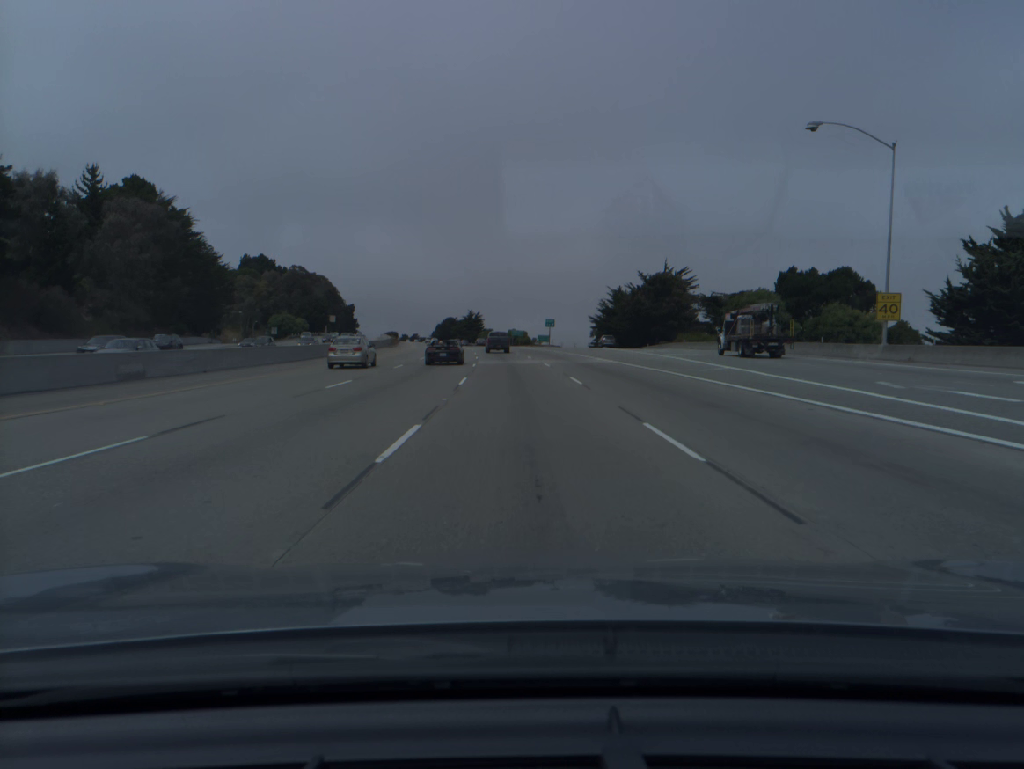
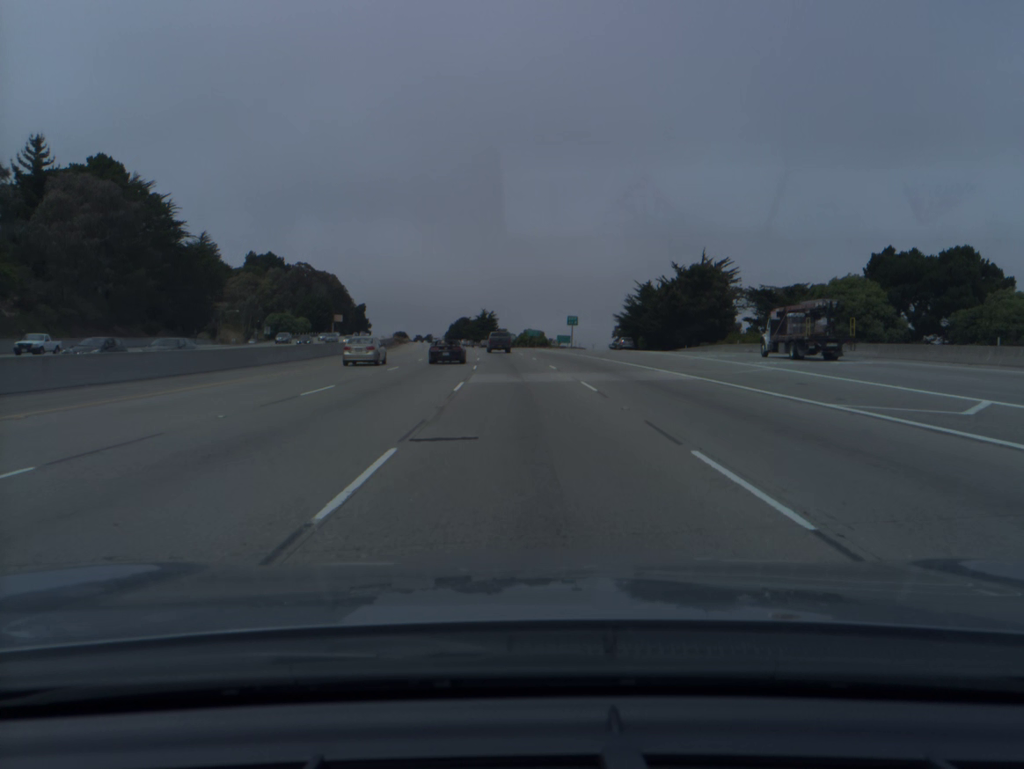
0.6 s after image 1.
(-0.2, +17.6) m; -1°
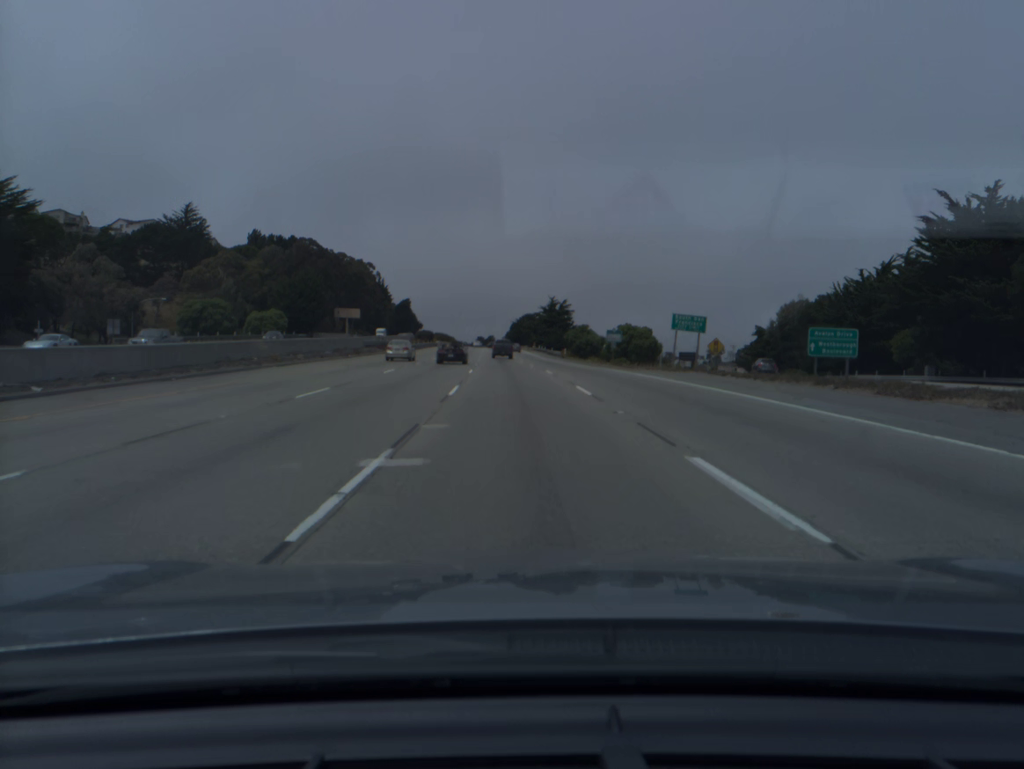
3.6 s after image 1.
(-4.0, +87.7) m; -5°
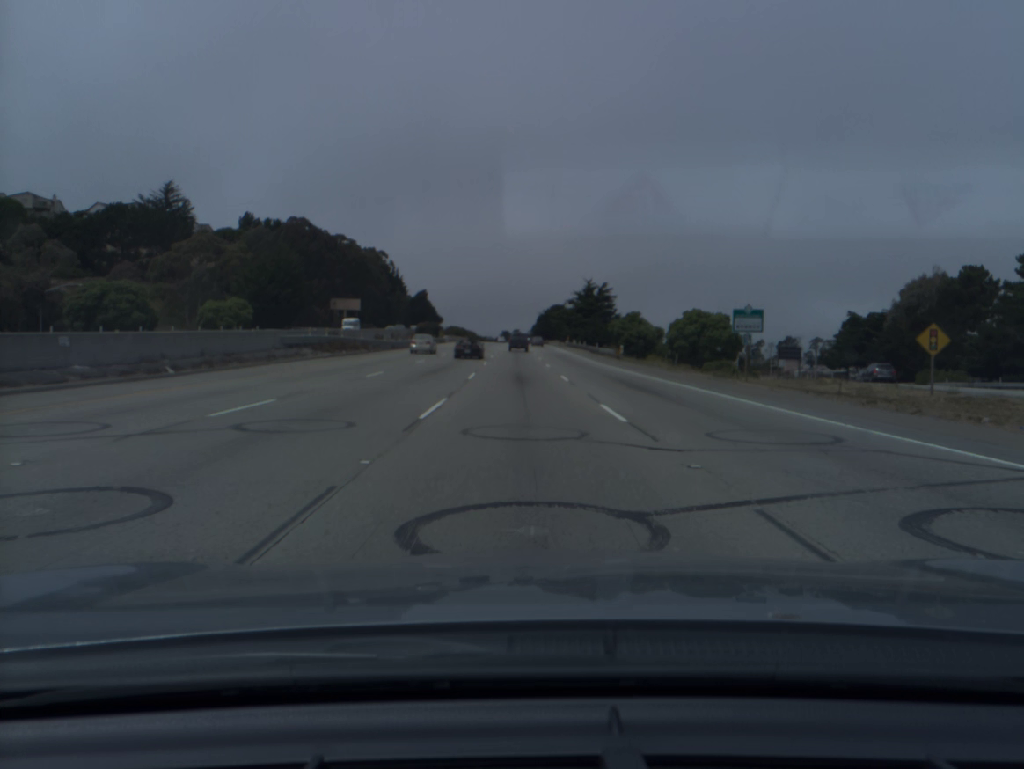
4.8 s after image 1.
(-0.6, +35.2) m; -2°
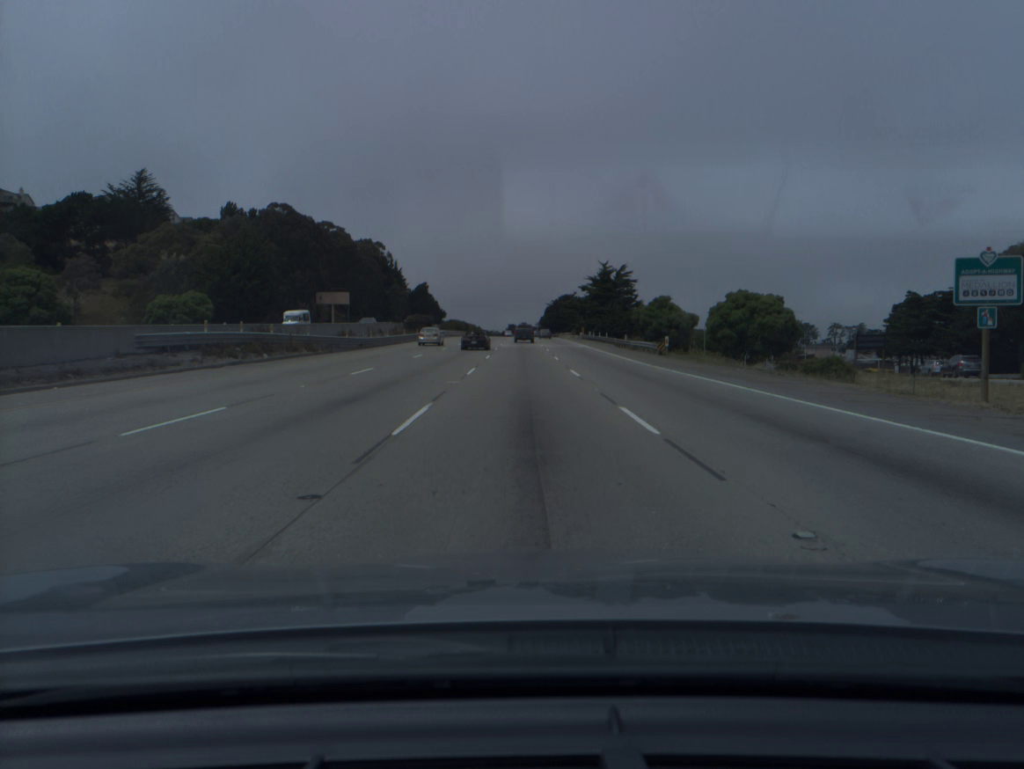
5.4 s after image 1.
(-0.1, +17.7) m; 0°
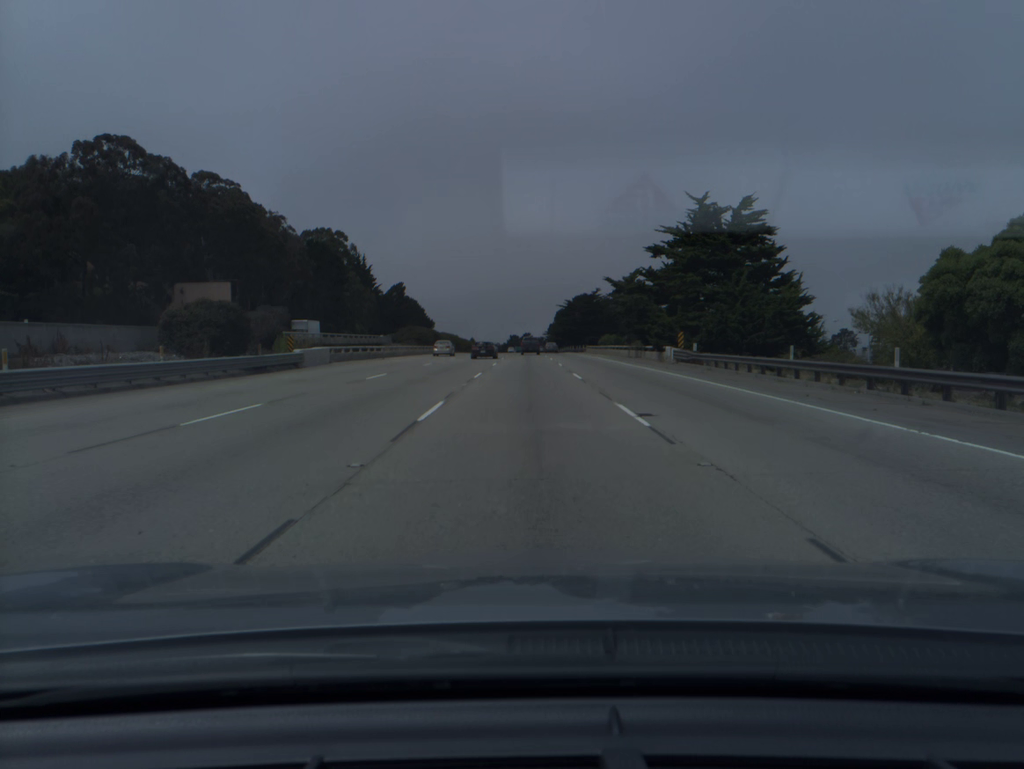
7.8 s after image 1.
(-0.3, +71.0) m; 0°
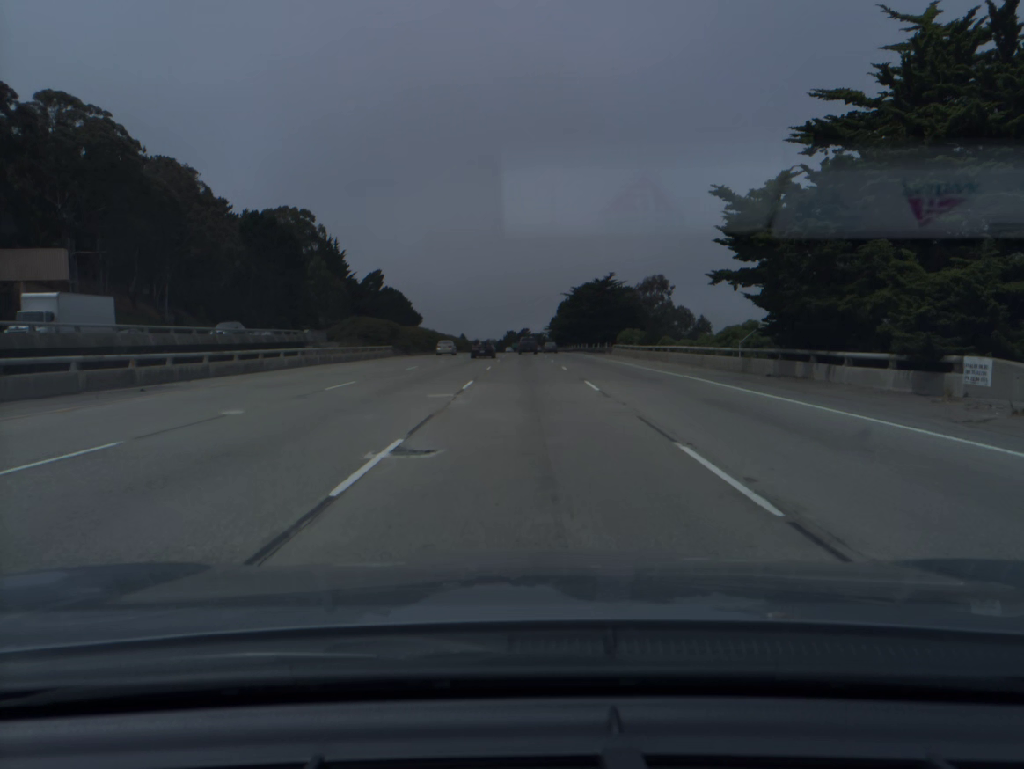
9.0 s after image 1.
(0.0, +35.4) m; 0°
